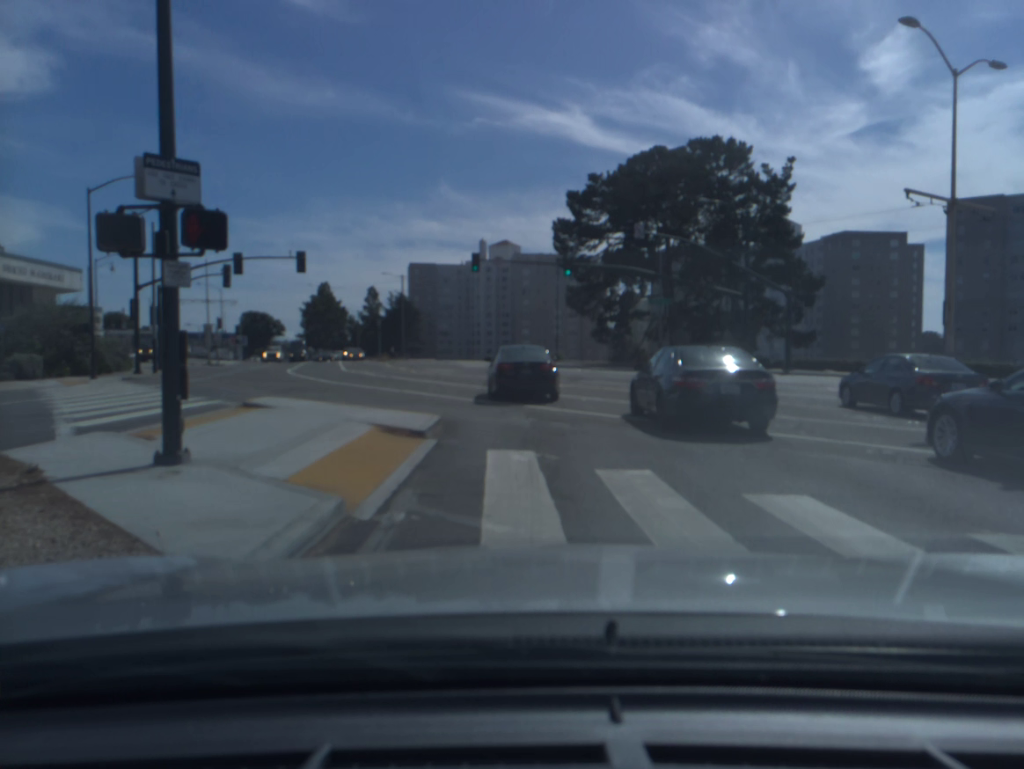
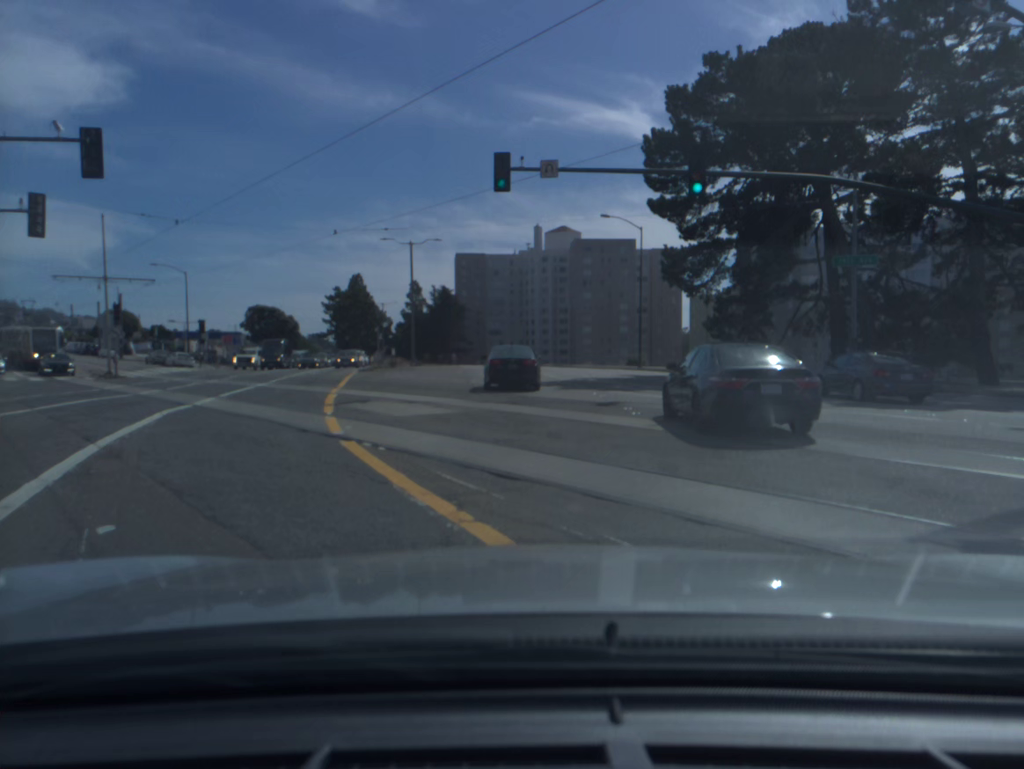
(-0.7, +27.9) m; -4°
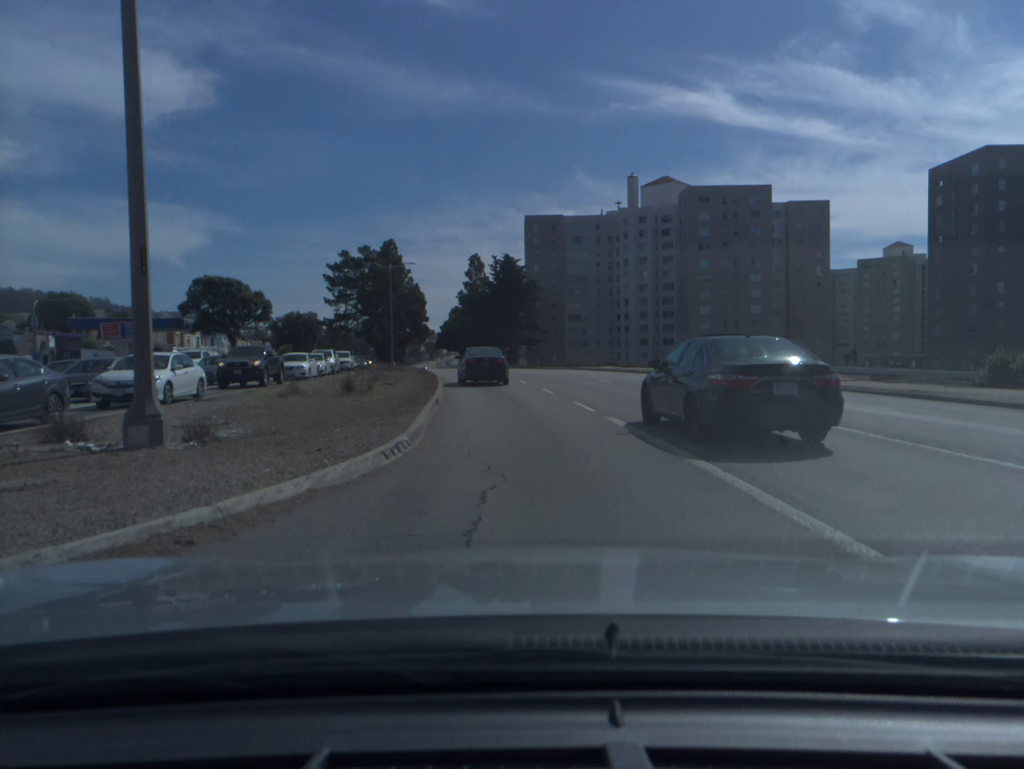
(-2.2, +48.2) m; -6°
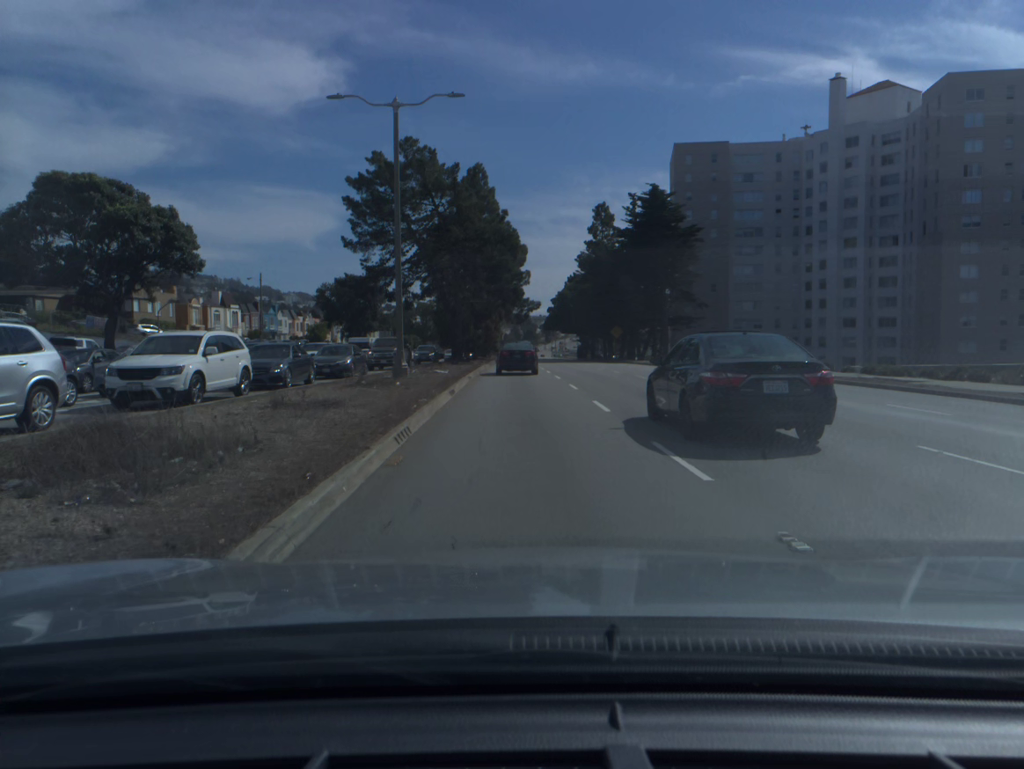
(-3.7, +44.9) m; -9°
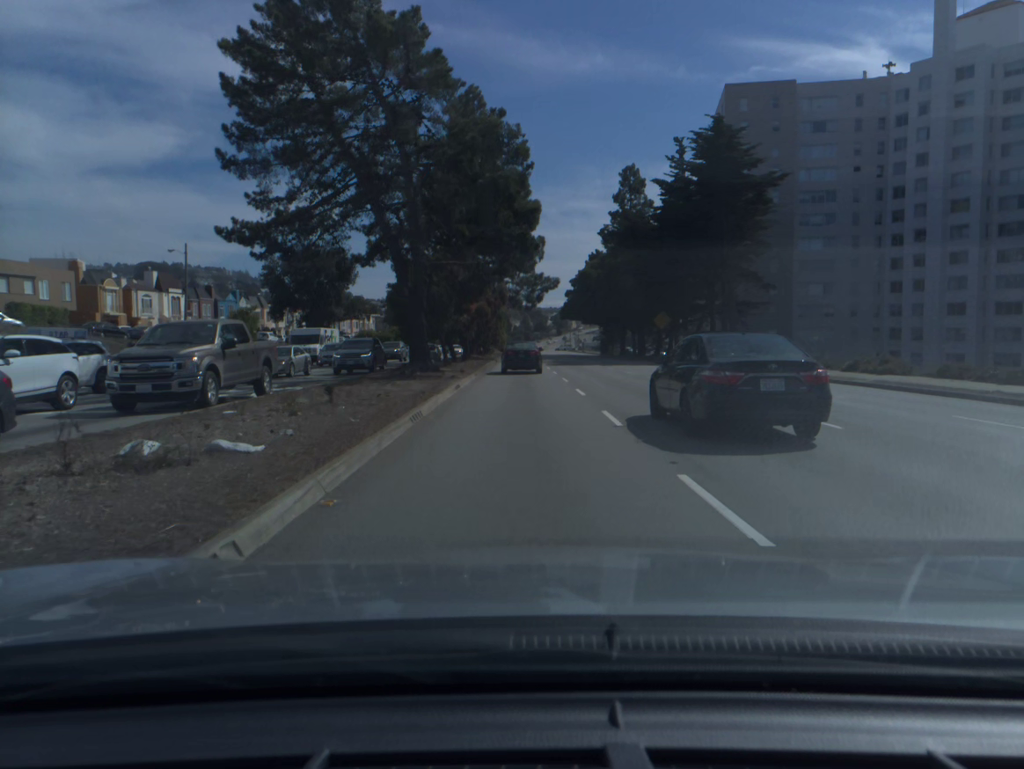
(-0.2, +24.8) m; -1°
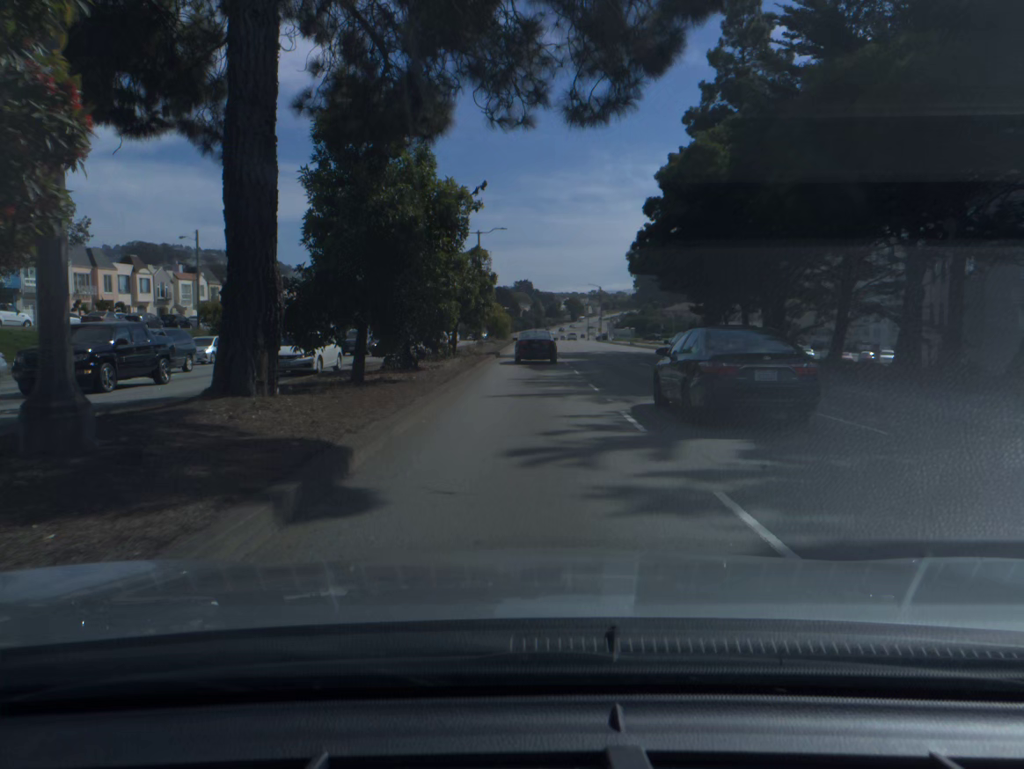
(-0.5, +53.2) m; -1°
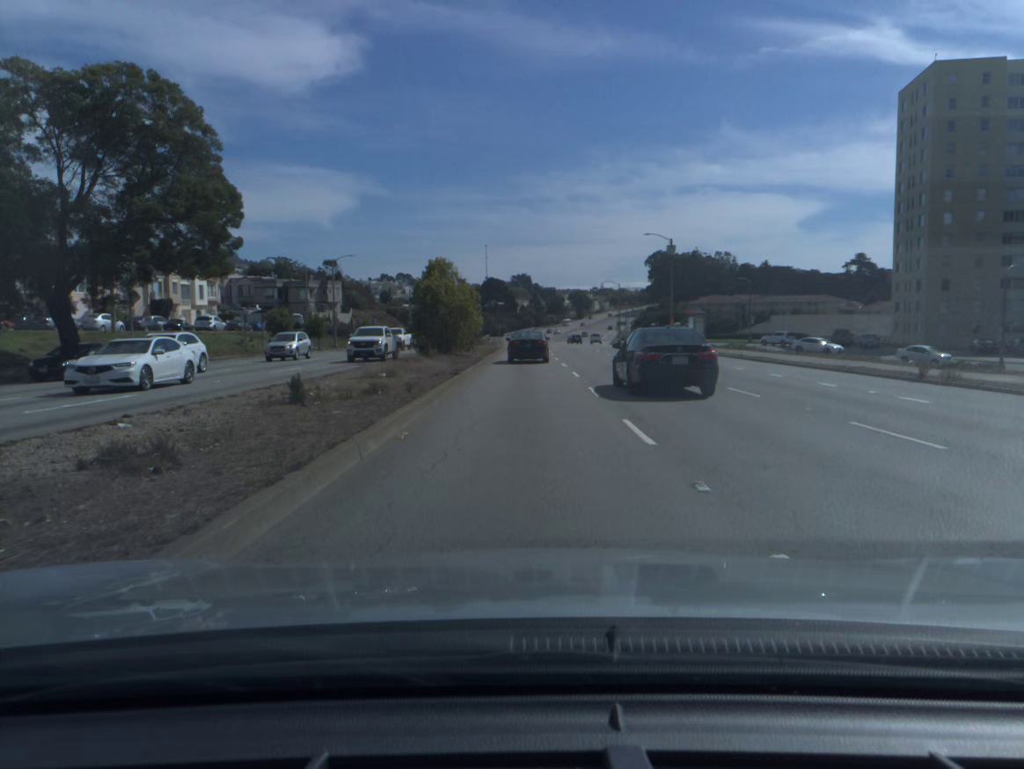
(+0.3, +68.3) m; 0°
